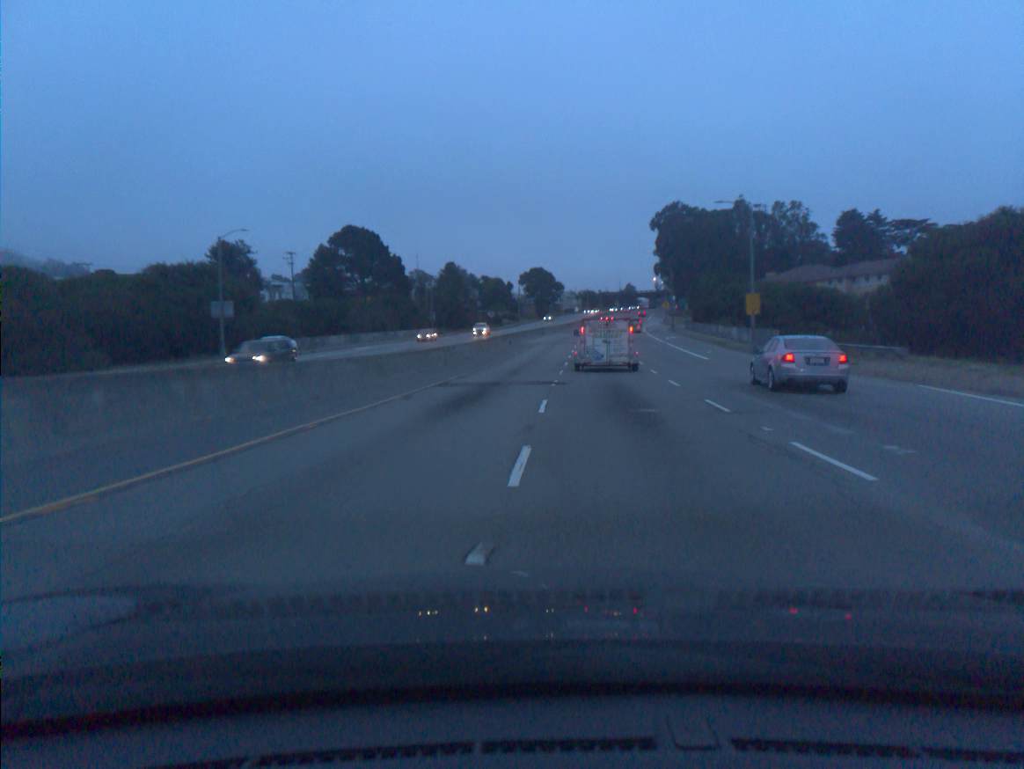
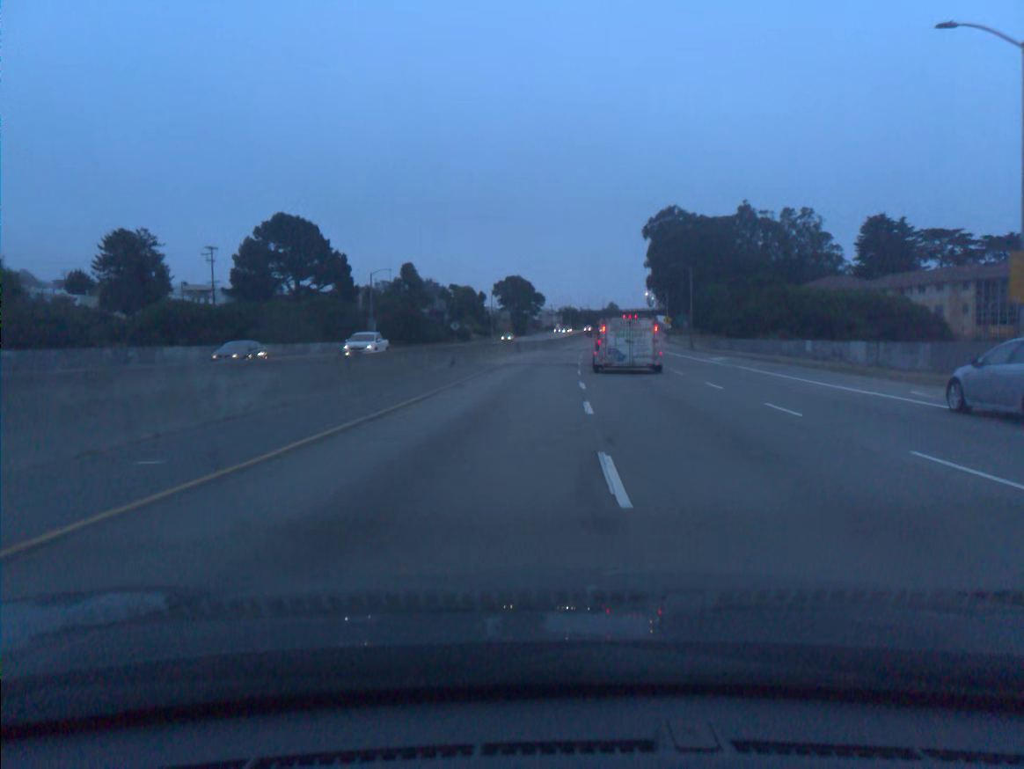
(+0.4, +30.5) m; +2°
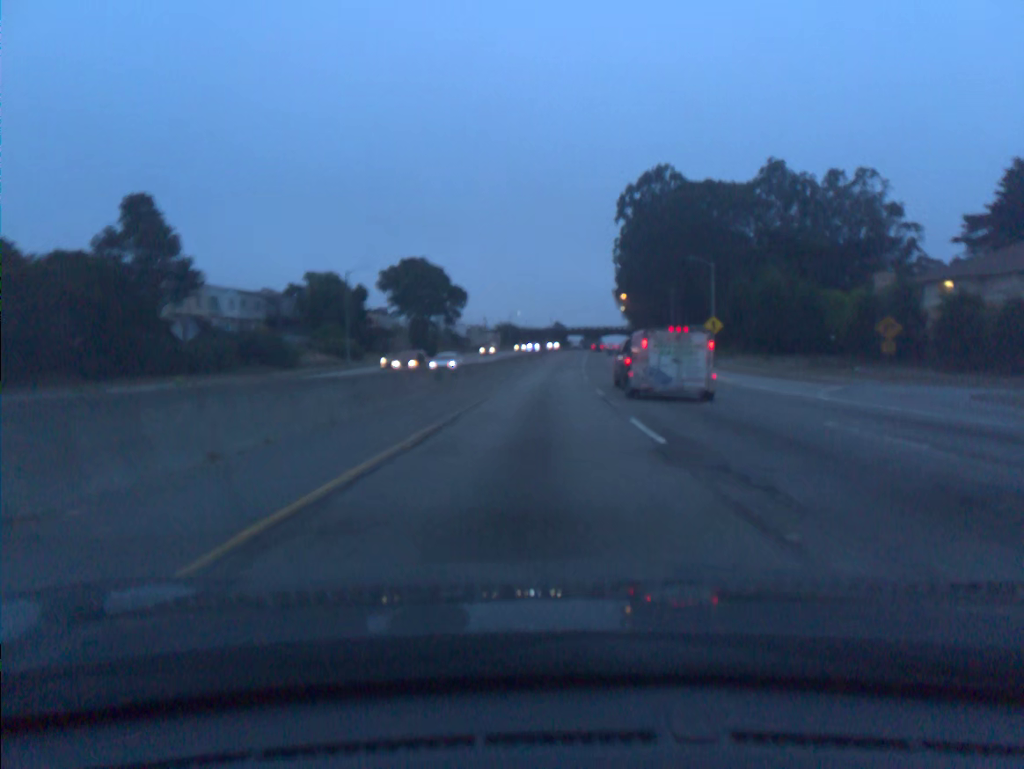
(+3.1, +78.9) m; +5°
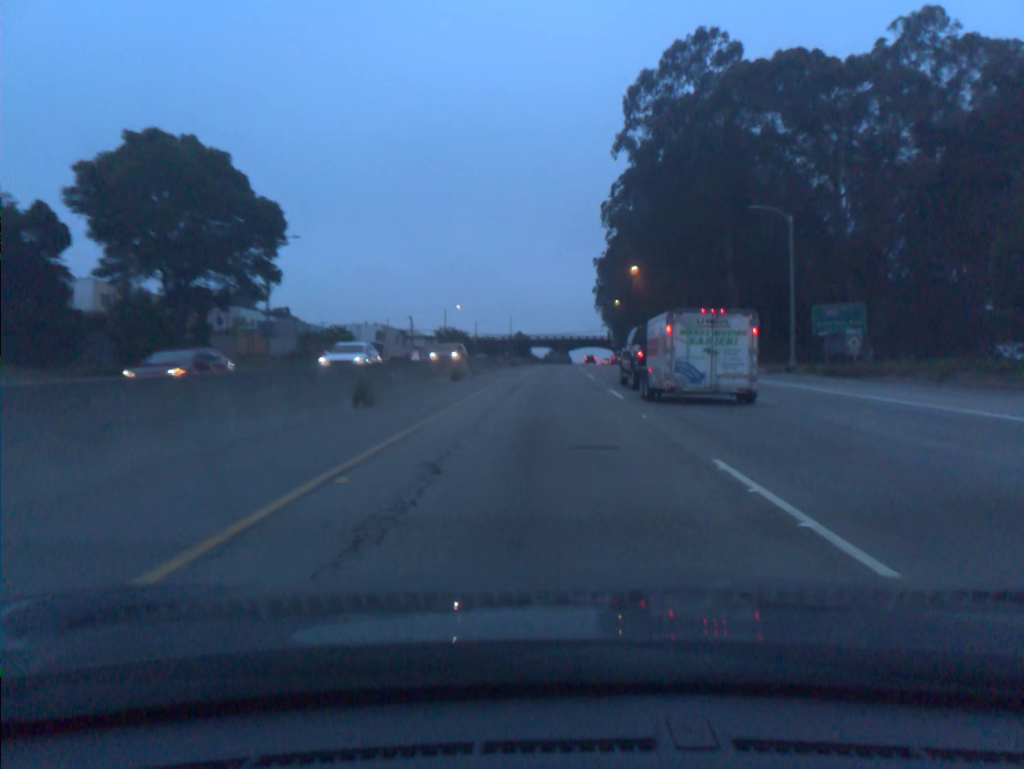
(+1.7, +64.1) m; +3°
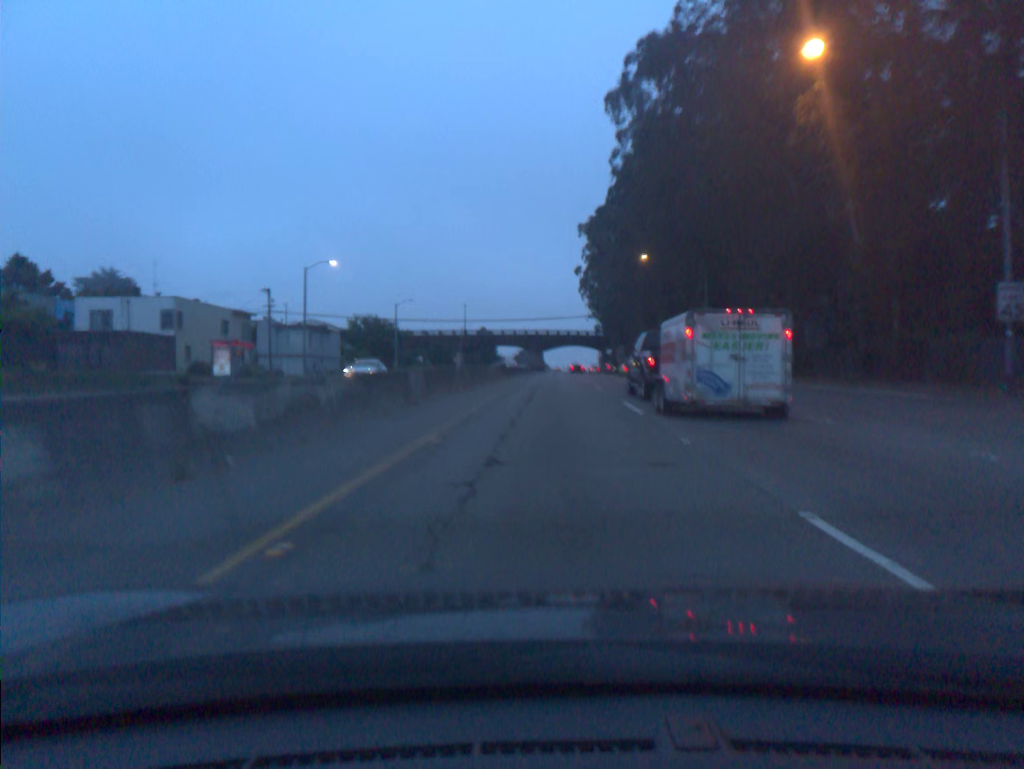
(+1.1, +62.5) m; +2°
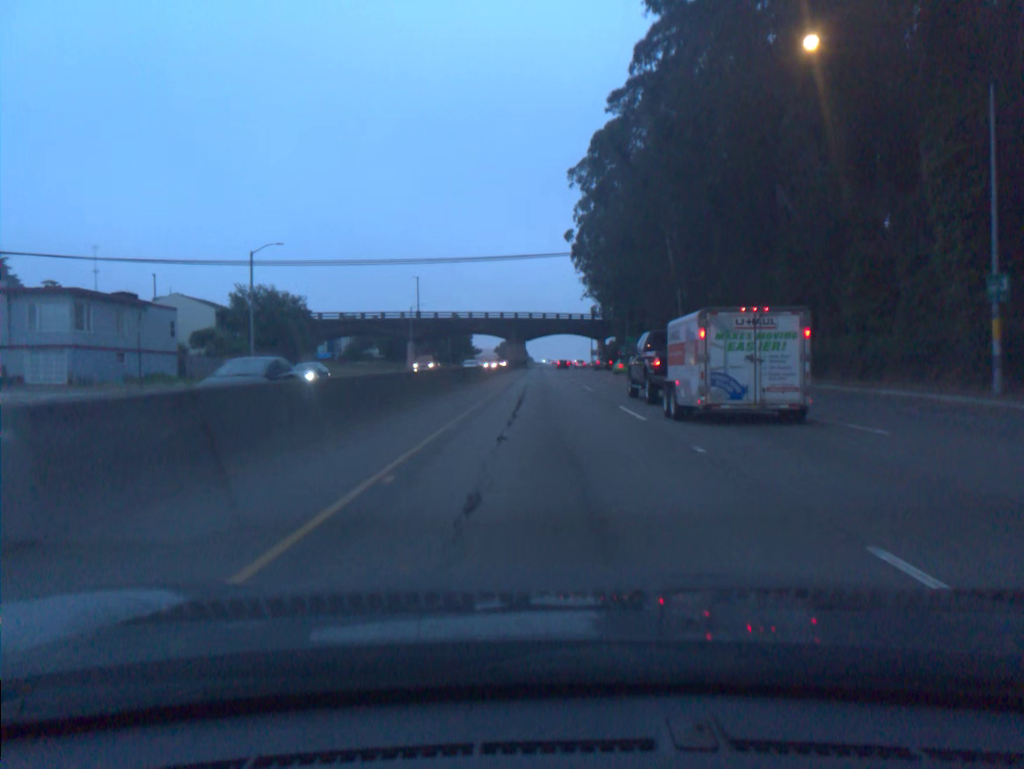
(+0.6, +45.4) m; +1°
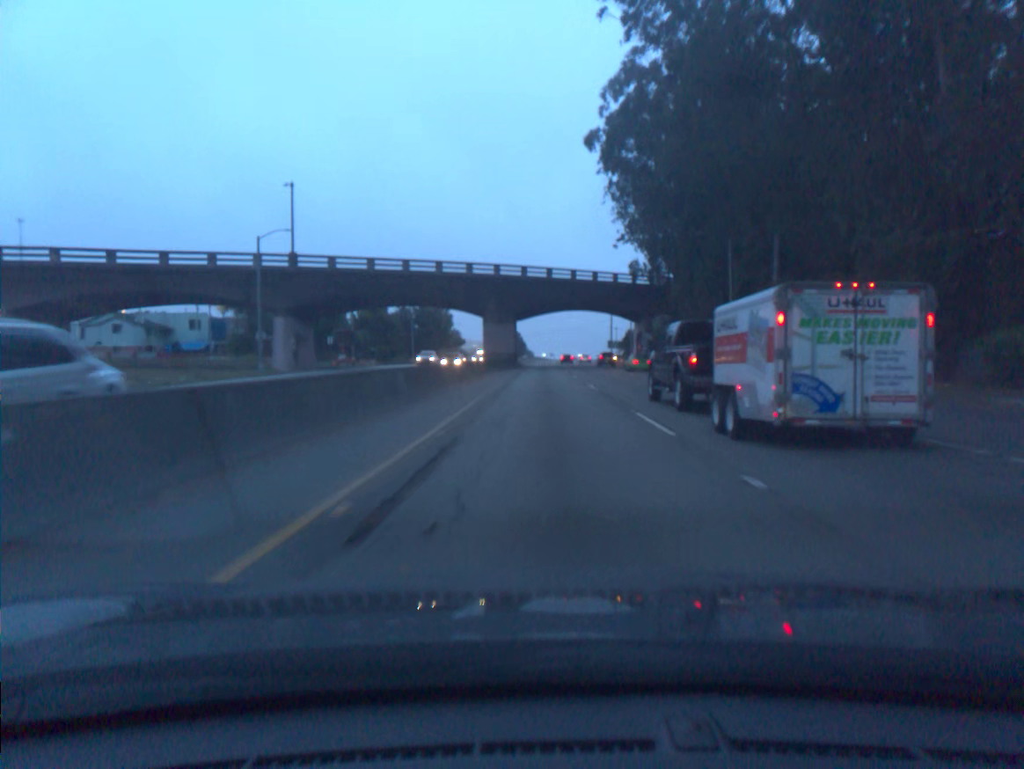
(-0.1, +62.3) m; 0°
